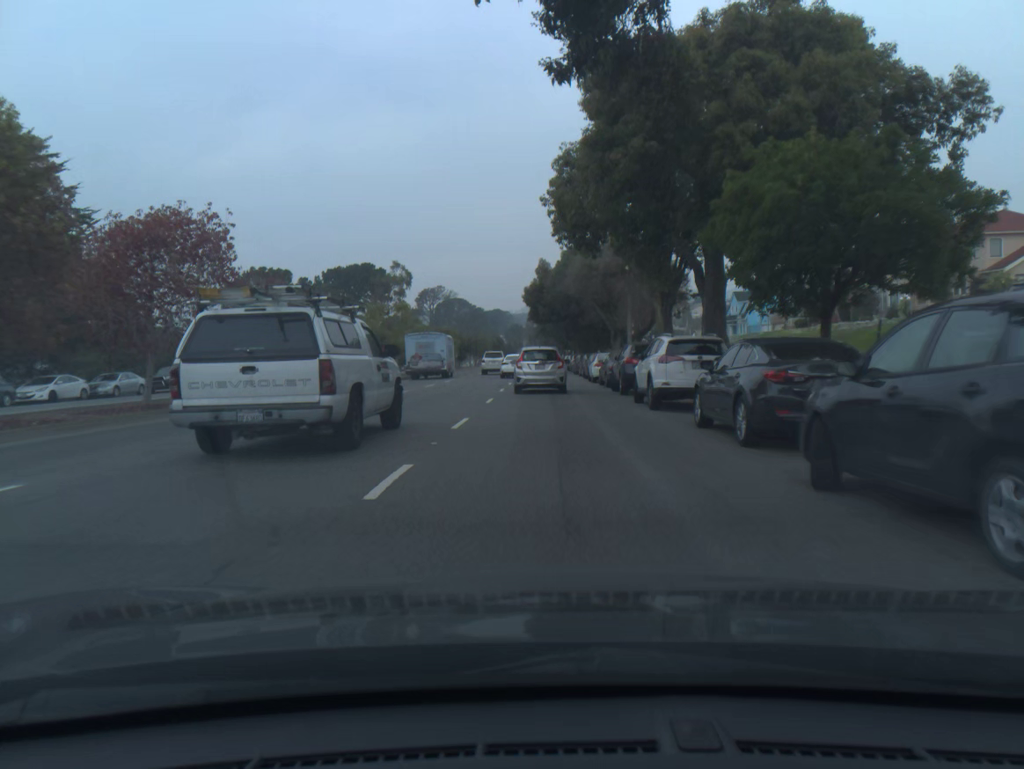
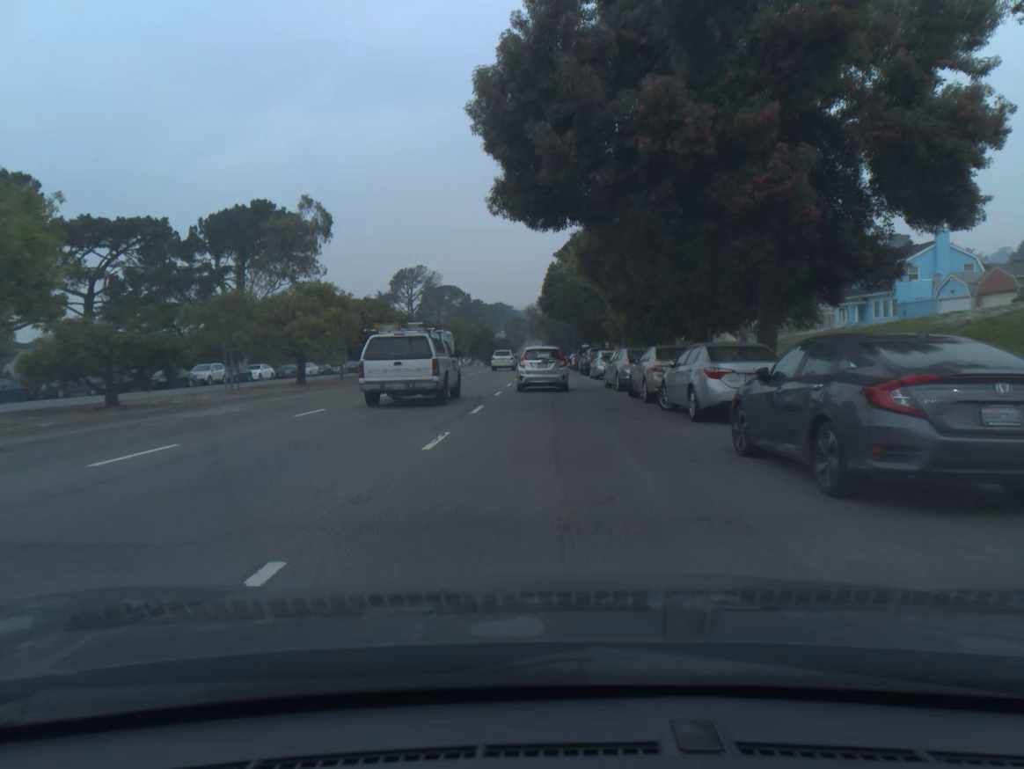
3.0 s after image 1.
(-0.1, +47.3) m; -1°
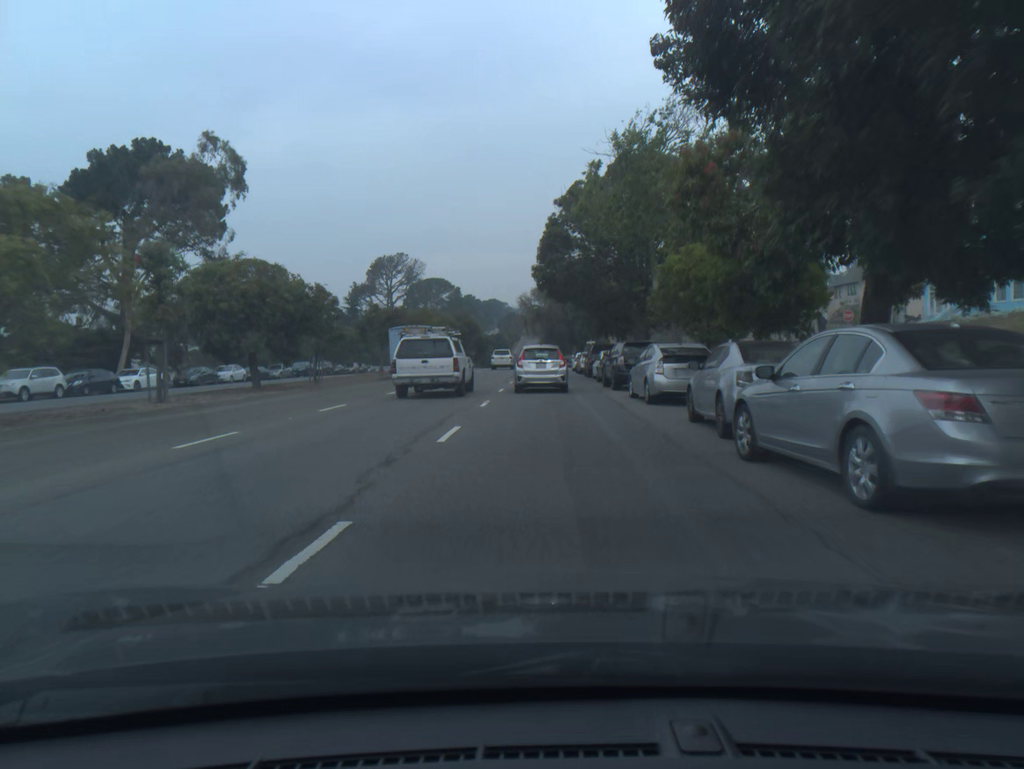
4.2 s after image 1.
(0.0, +20.0) m; 0°
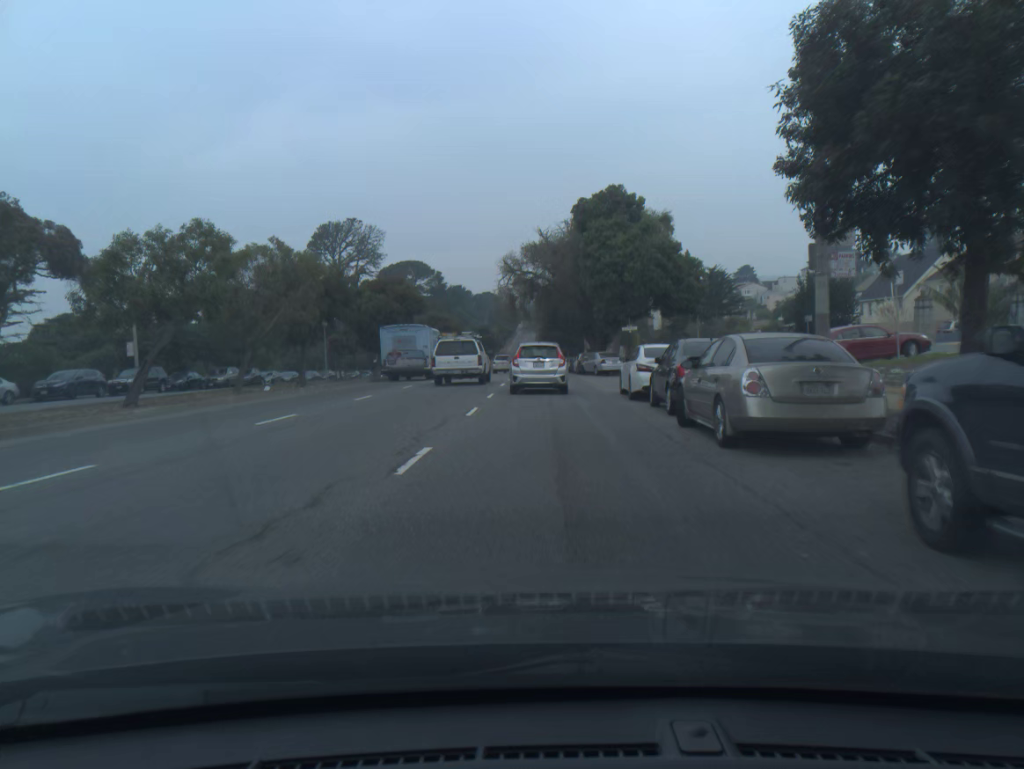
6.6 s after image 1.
(+0.2, +40.2) m; 0°
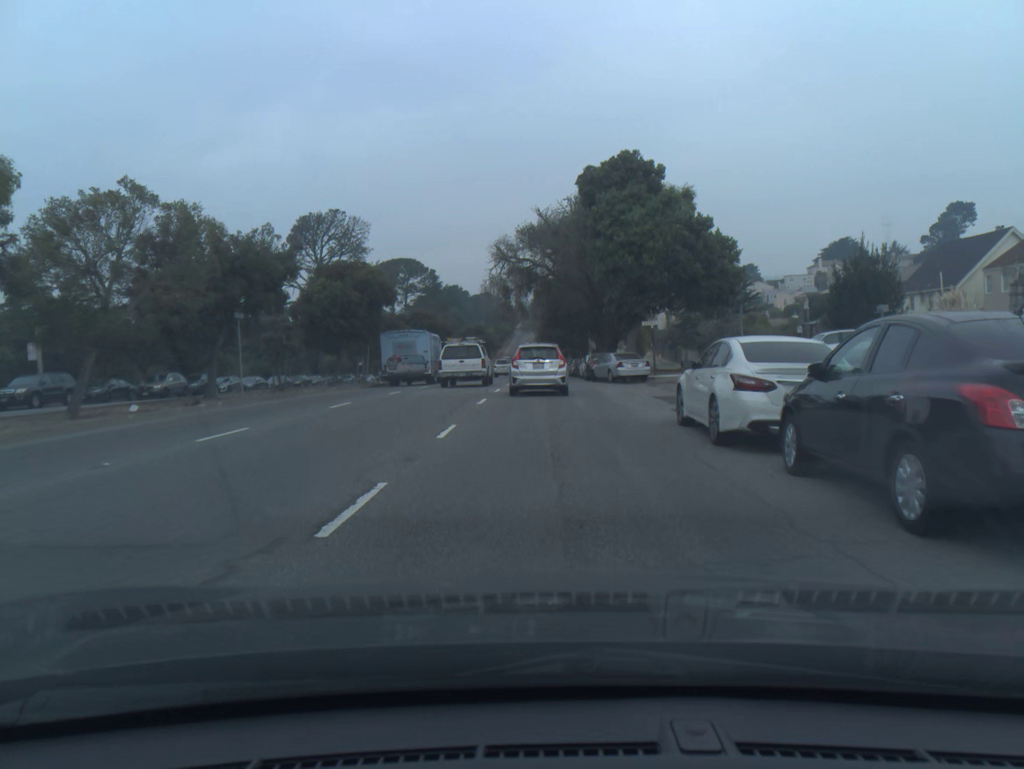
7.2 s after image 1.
(0.0, +10.0) m; 0°
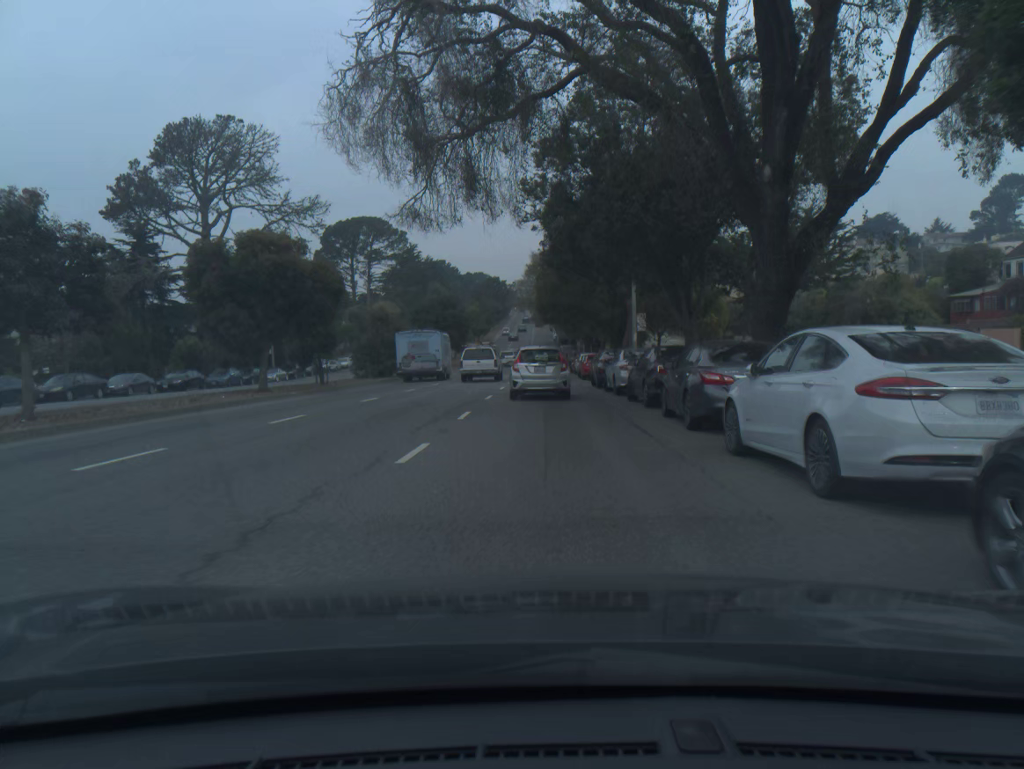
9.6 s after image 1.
(0.0, +39.6) m; 0°
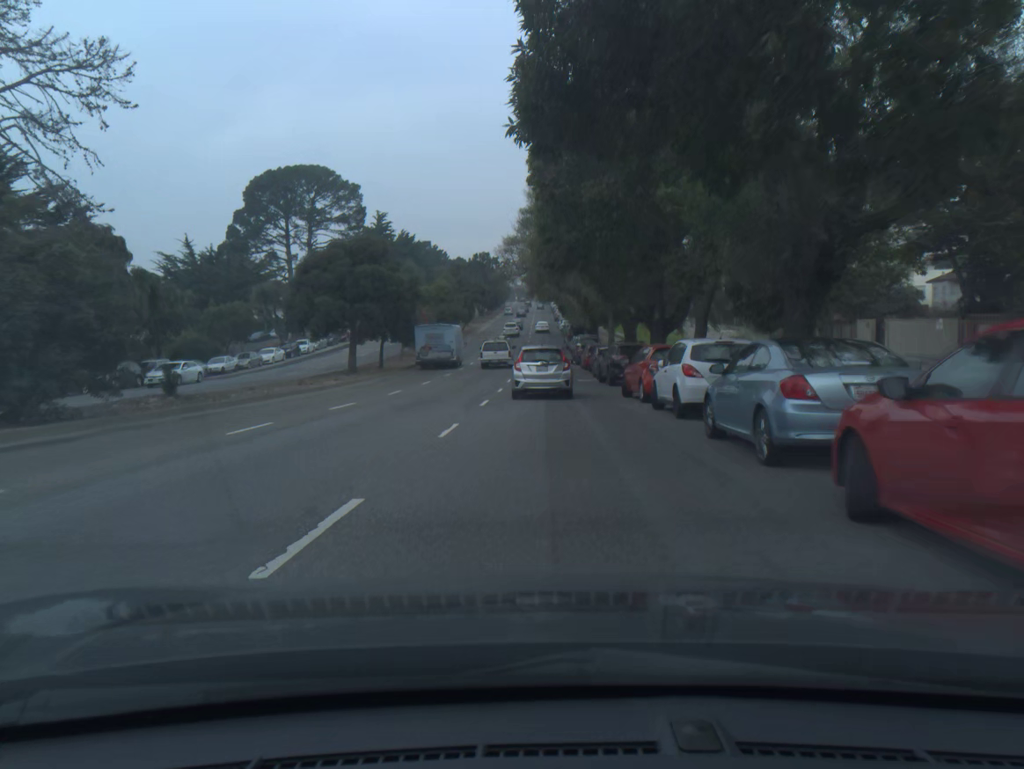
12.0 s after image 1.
(-0.1, +39.5) m; 0°
